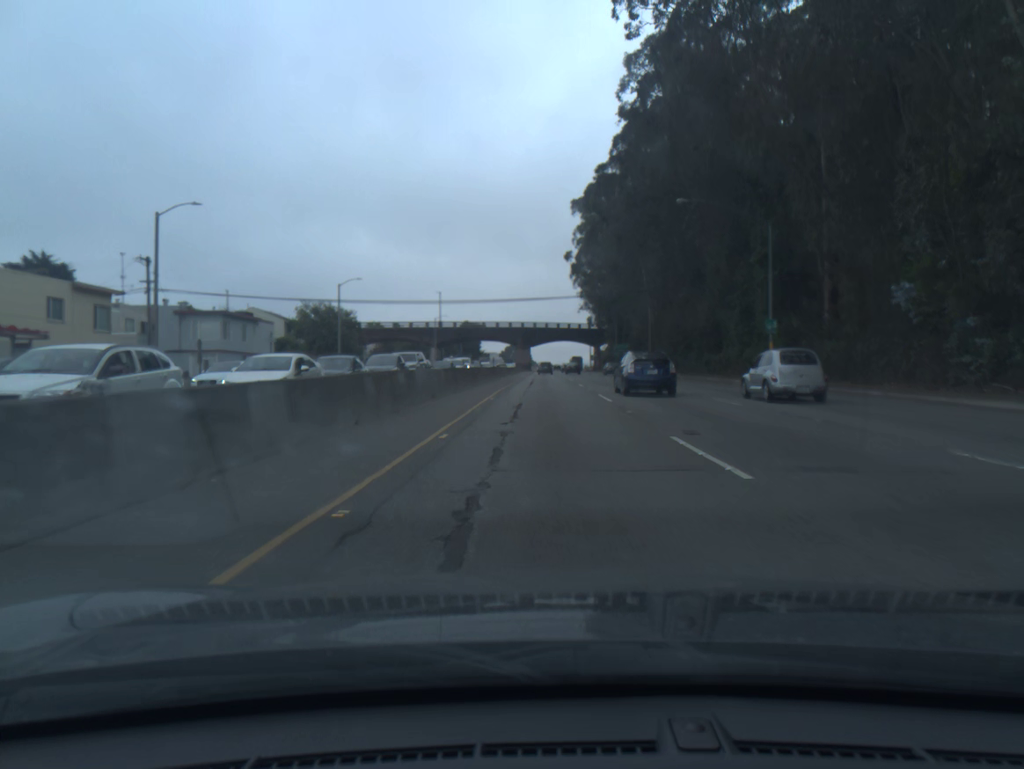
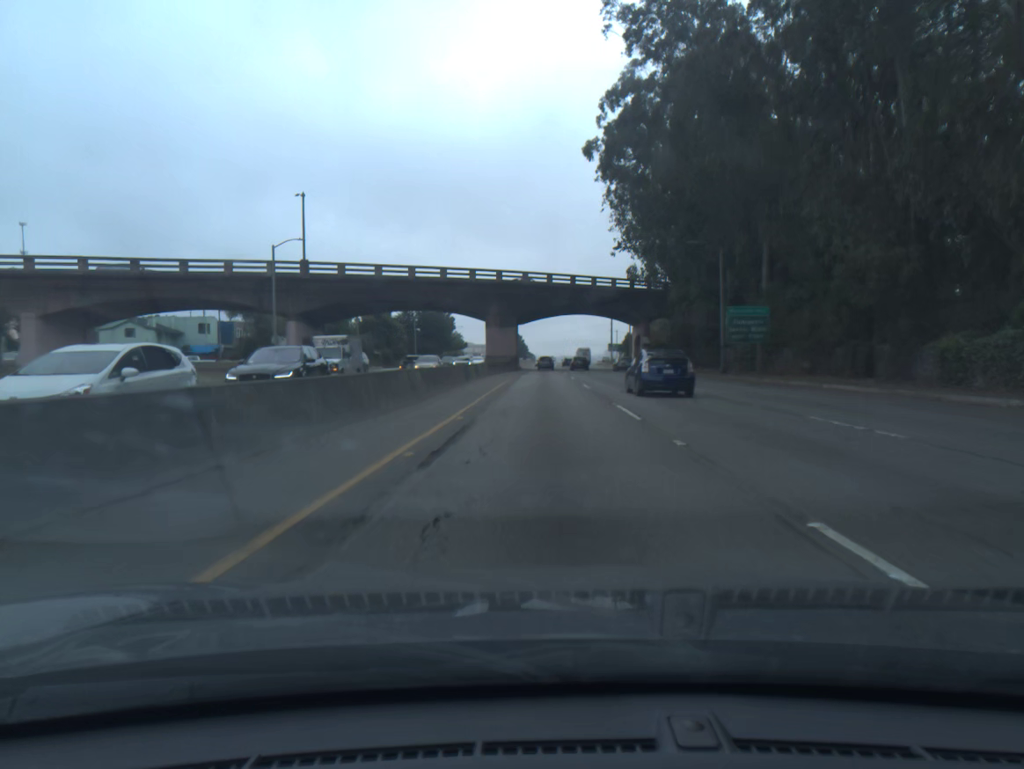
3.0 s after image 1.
(+0.4, +81.2) m; 0°
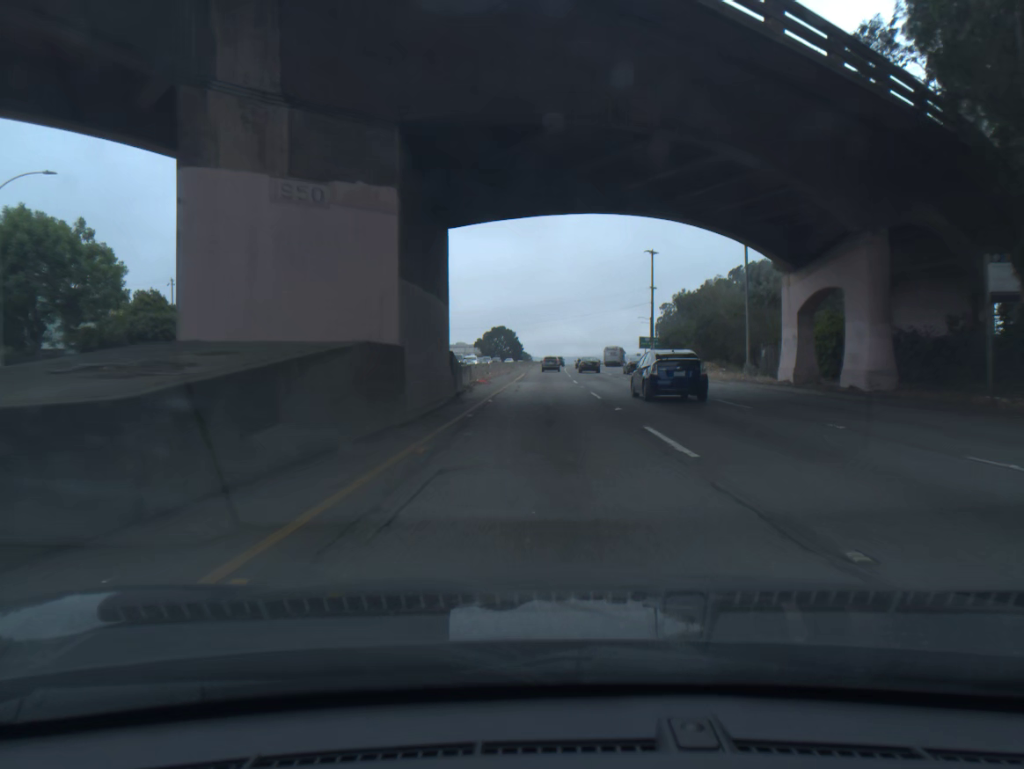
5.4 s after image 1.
(0.0, +65.2) m; 0°
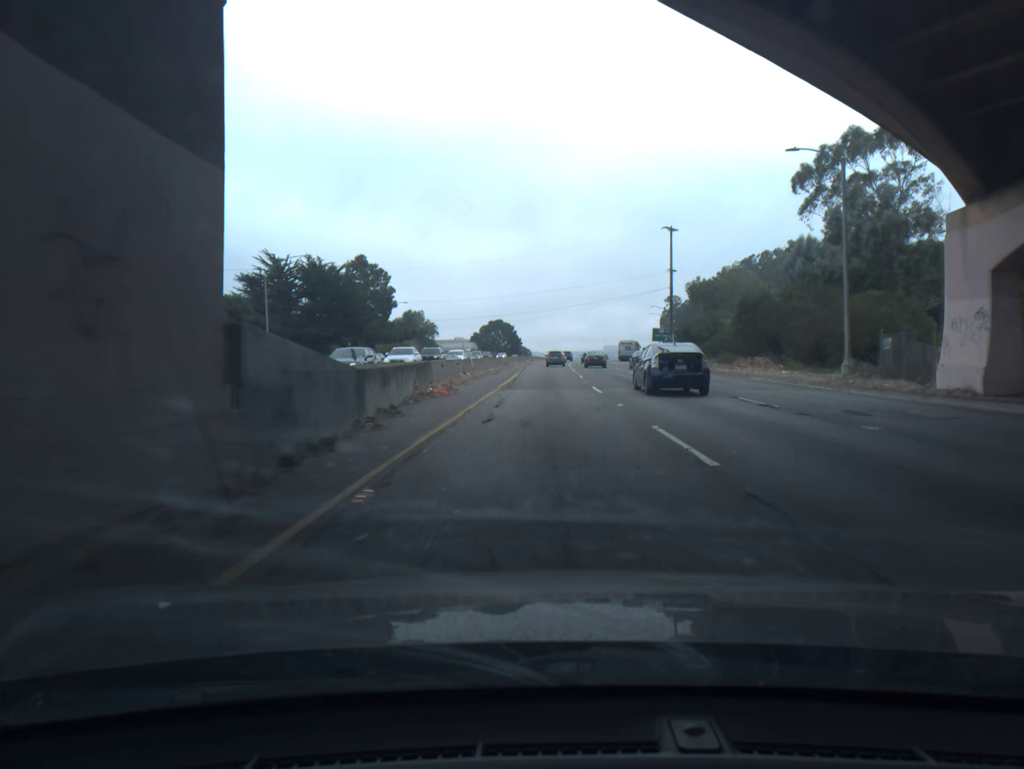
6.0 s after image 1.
(0.0, +15.9) m; 0°
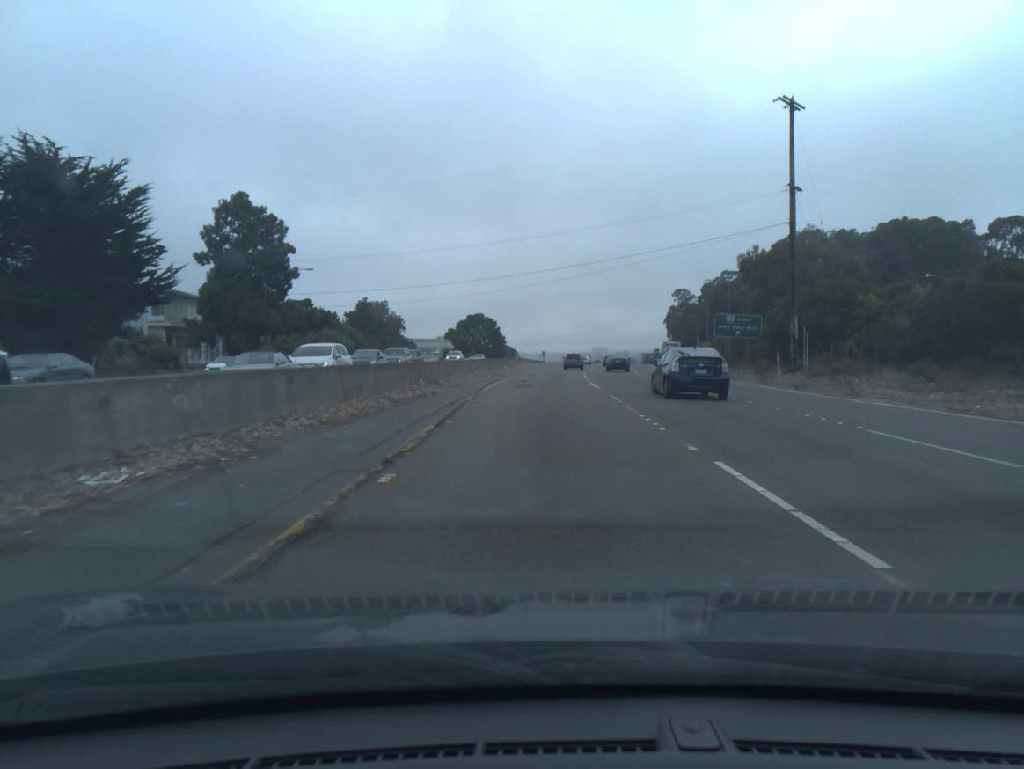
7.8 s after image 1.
(+0.1, +47.3) m; +1°
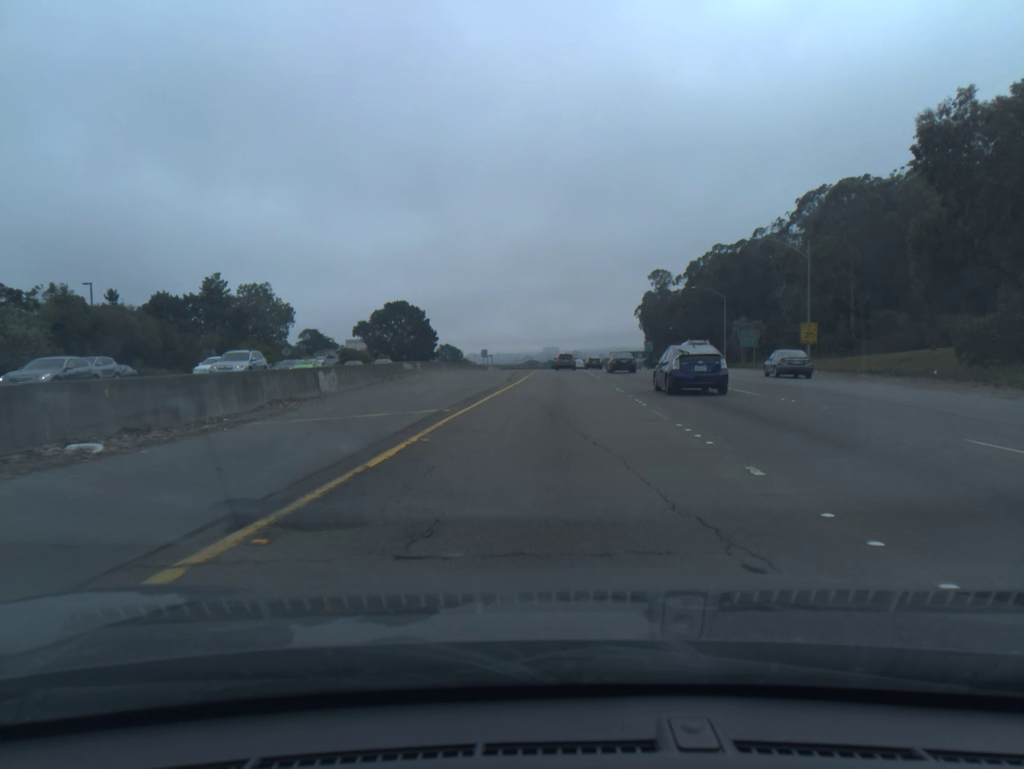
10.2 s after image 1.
(+1.8, +62.5) m; +3°
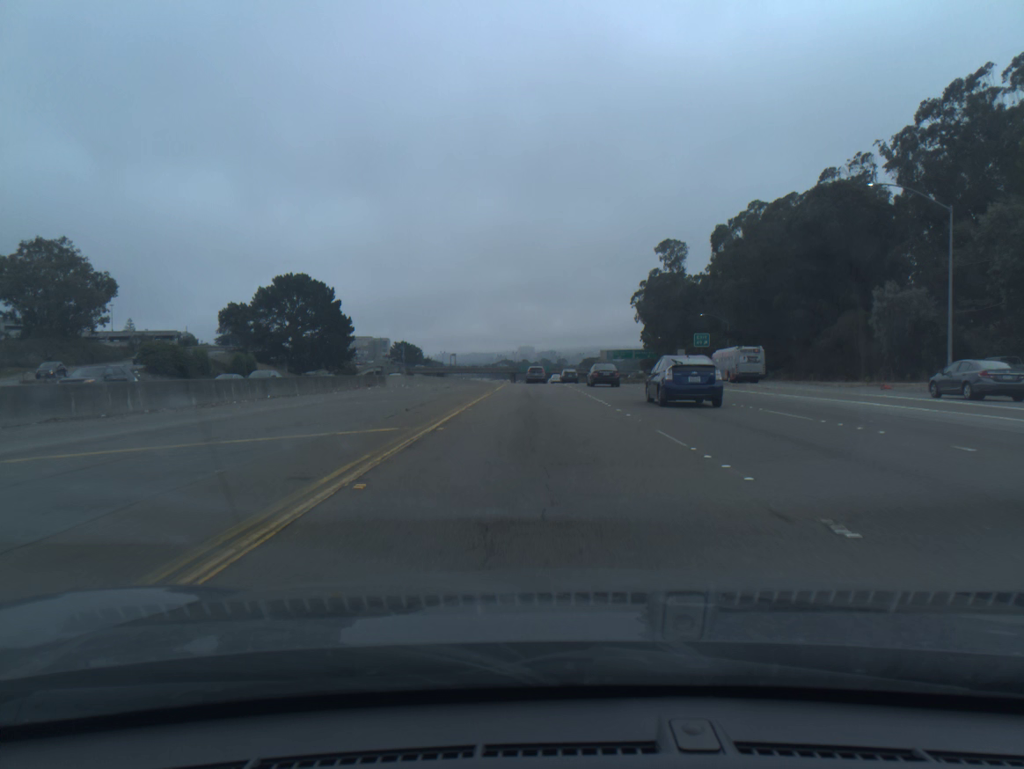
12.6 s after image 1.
(+1.4, +63.7) m; +2°
